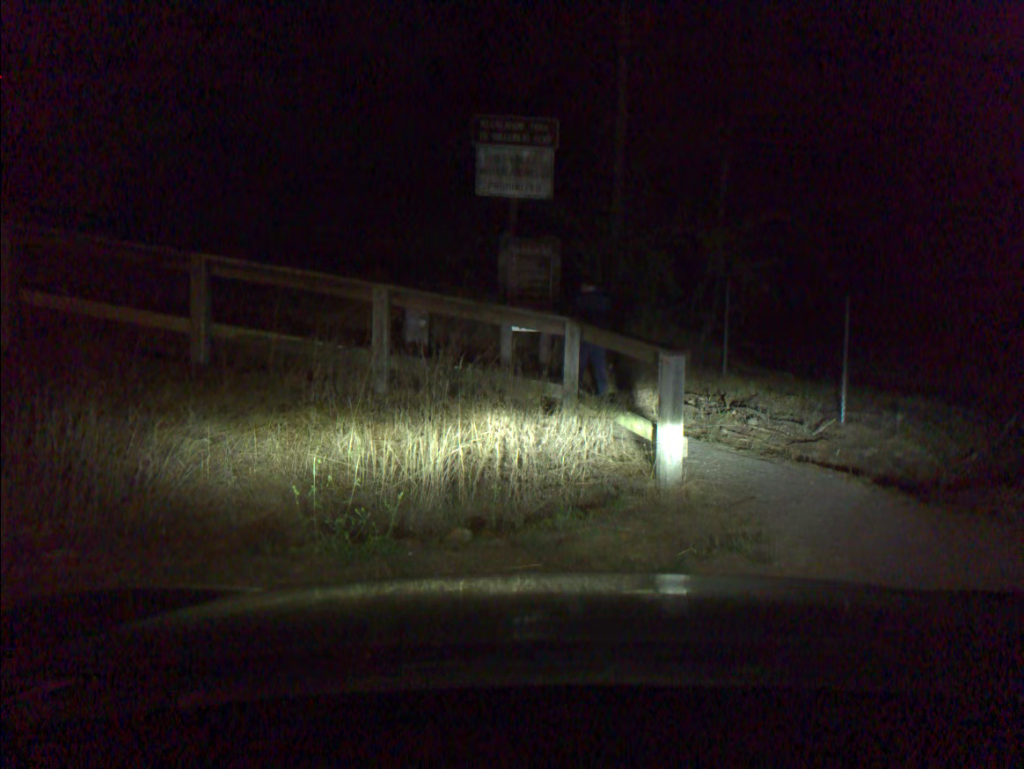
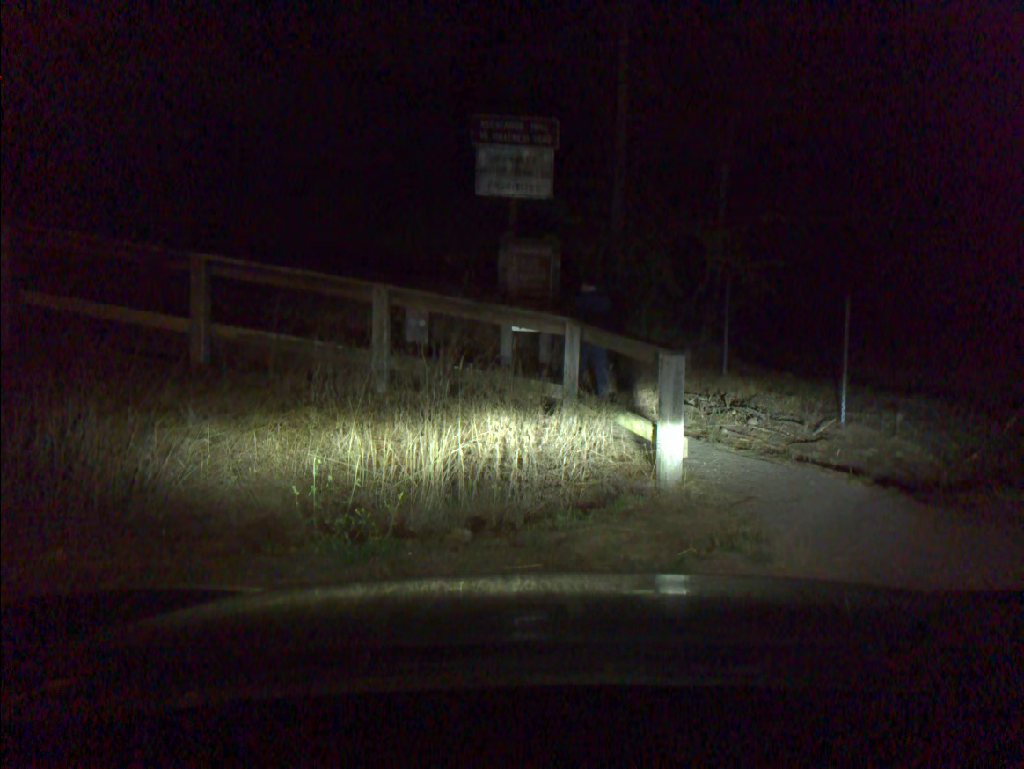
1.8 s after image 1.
(0.0, 0.0) m; 0°
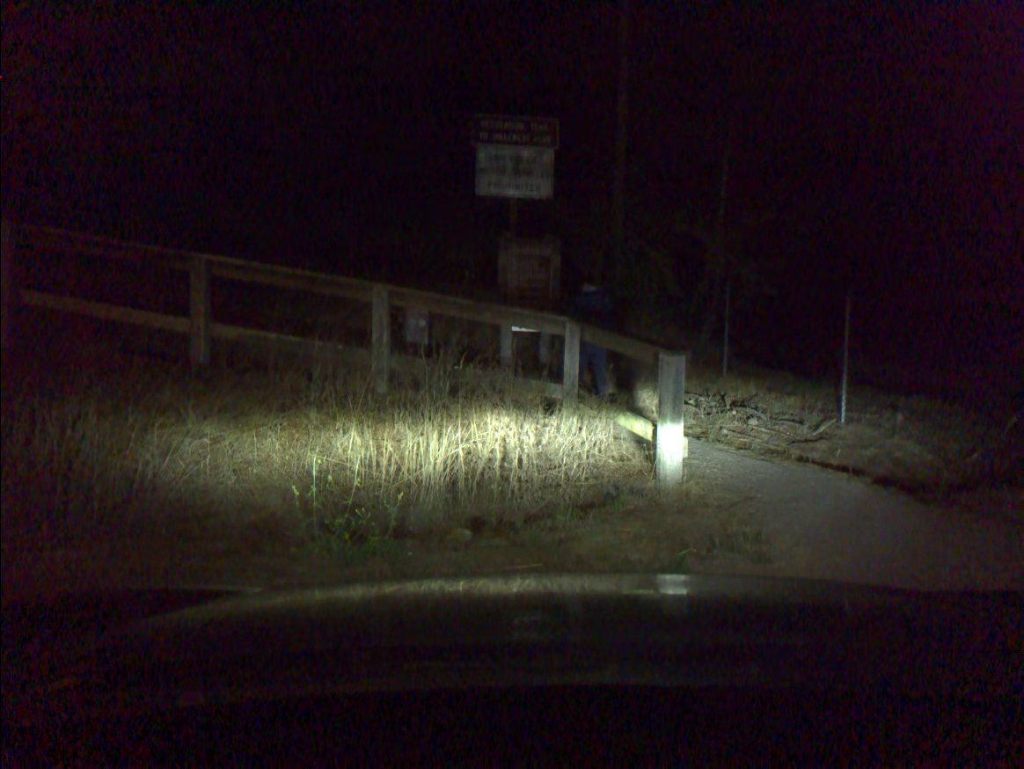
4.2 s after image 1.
(0.0, 0.0) m; 0°
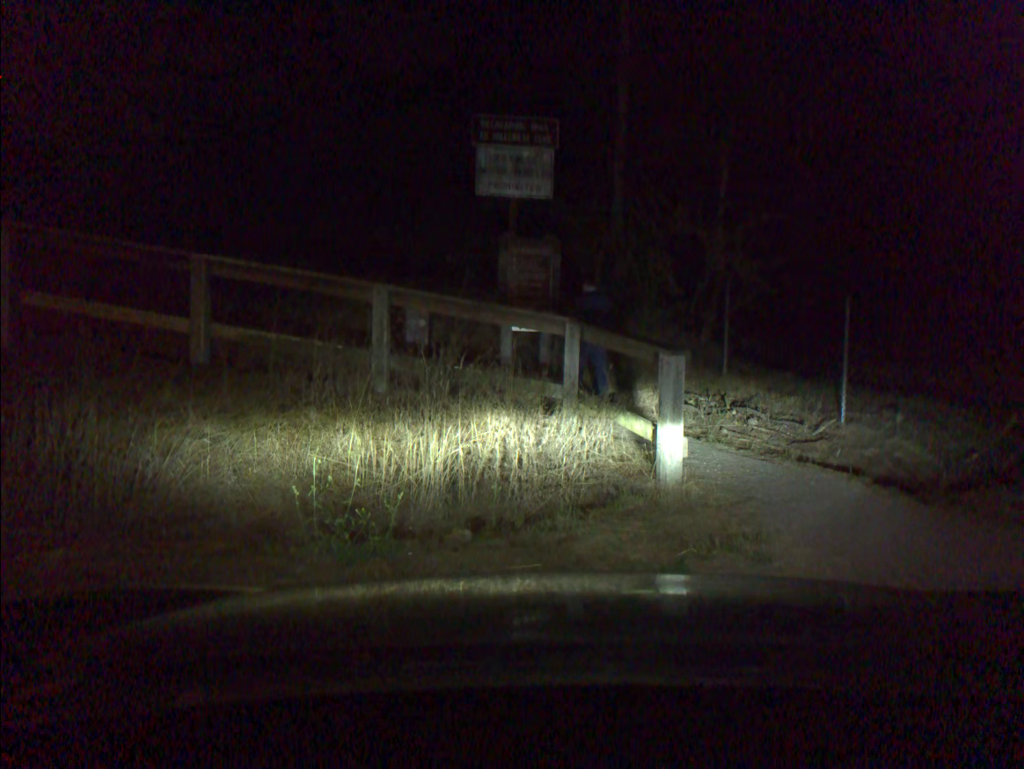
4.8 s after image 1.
(0.0, 0.0) m; 0°
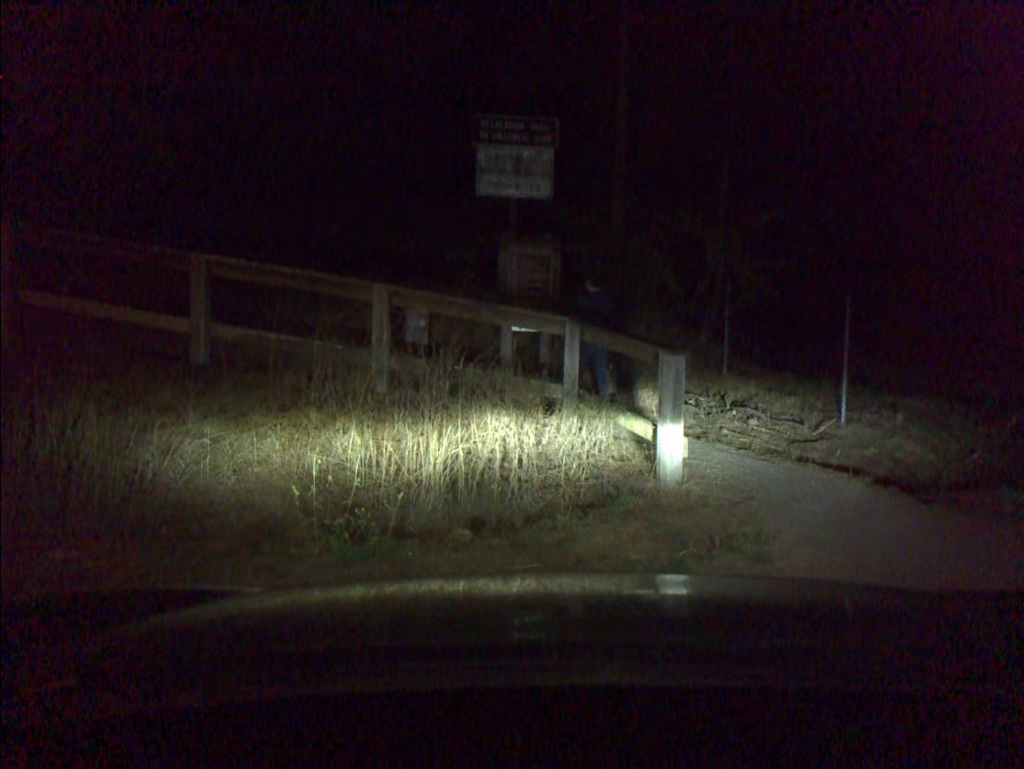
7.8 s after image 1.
(0.0, 0.0) m; 0°
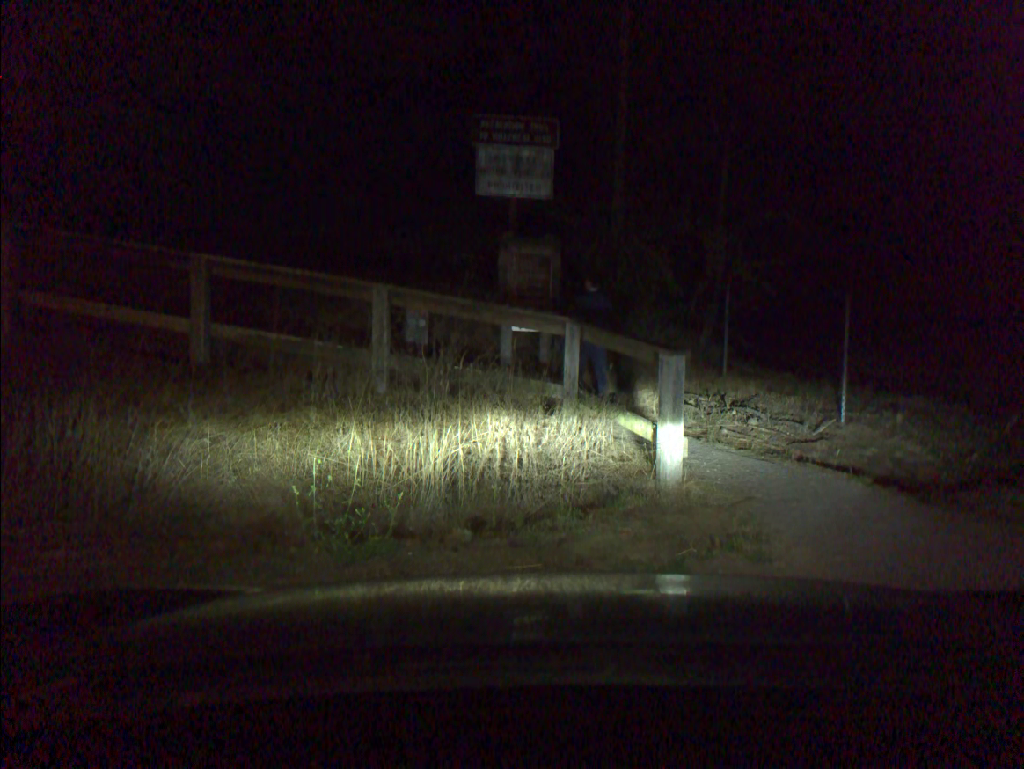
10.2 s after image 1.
(0.0, 0.0) m; 0°
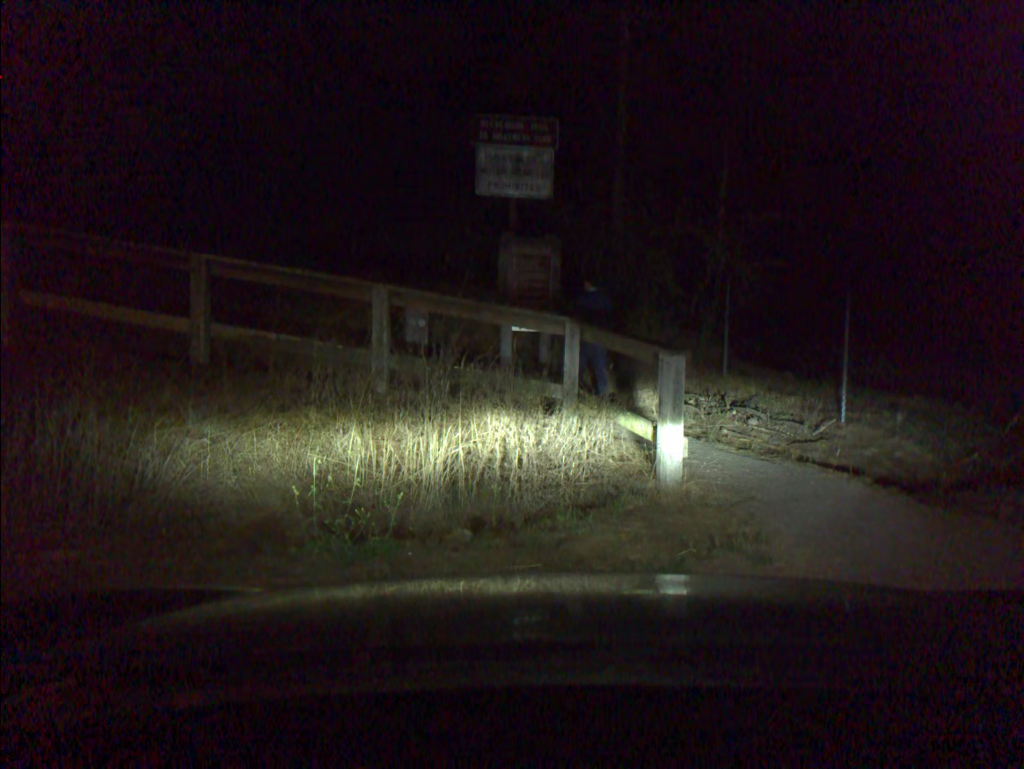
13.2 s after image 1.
(0.0, 0.0) m; 0°
